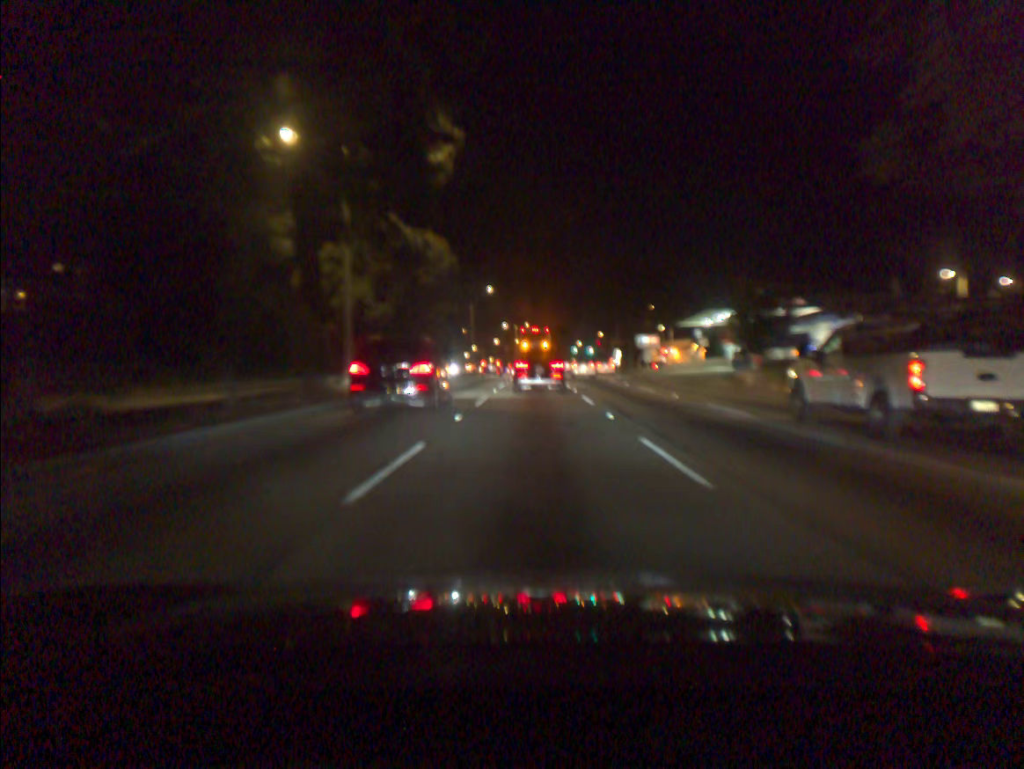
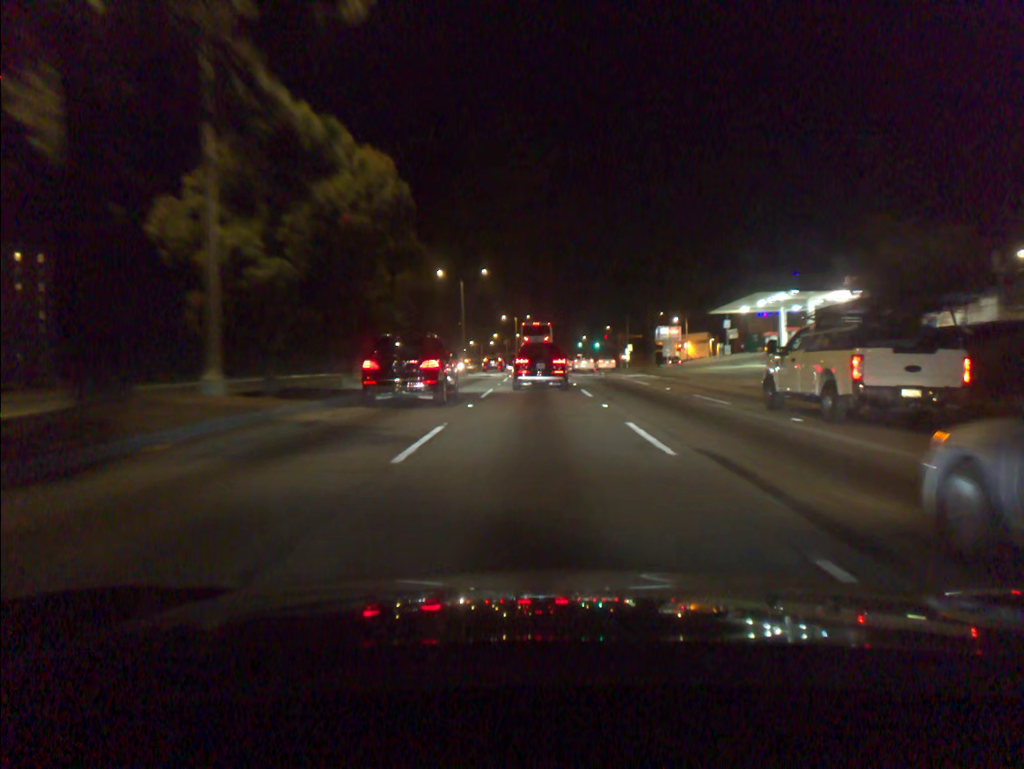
(0.0, +12.5) m; 0°
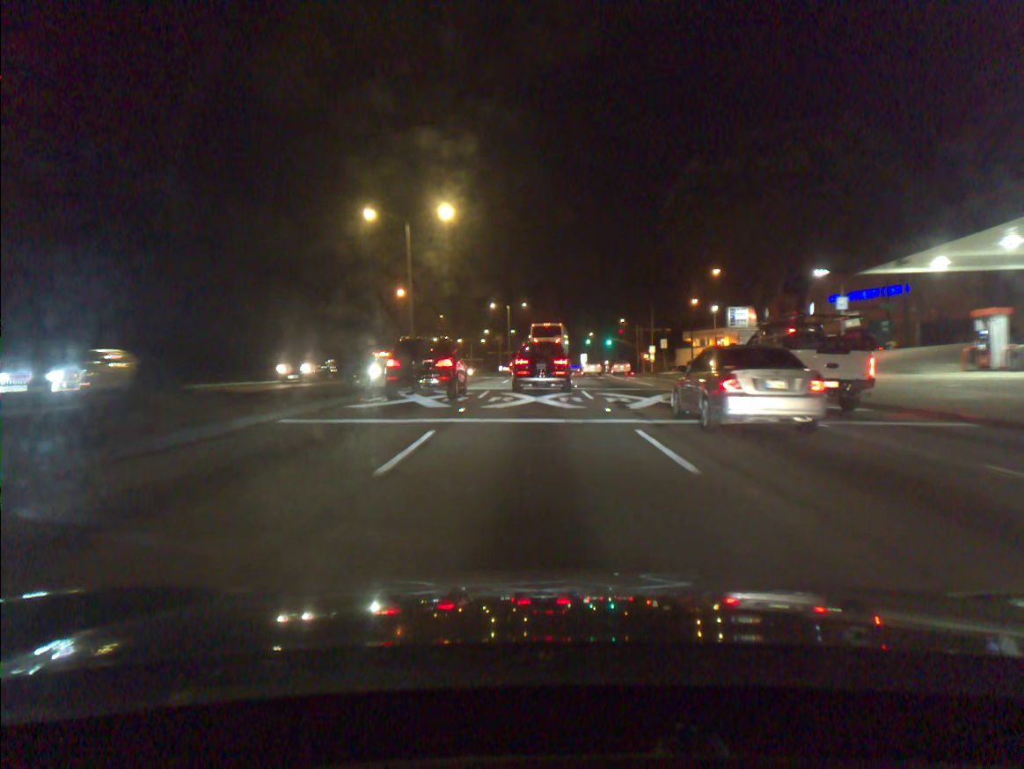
(+0.1, +30.8) m; 0°
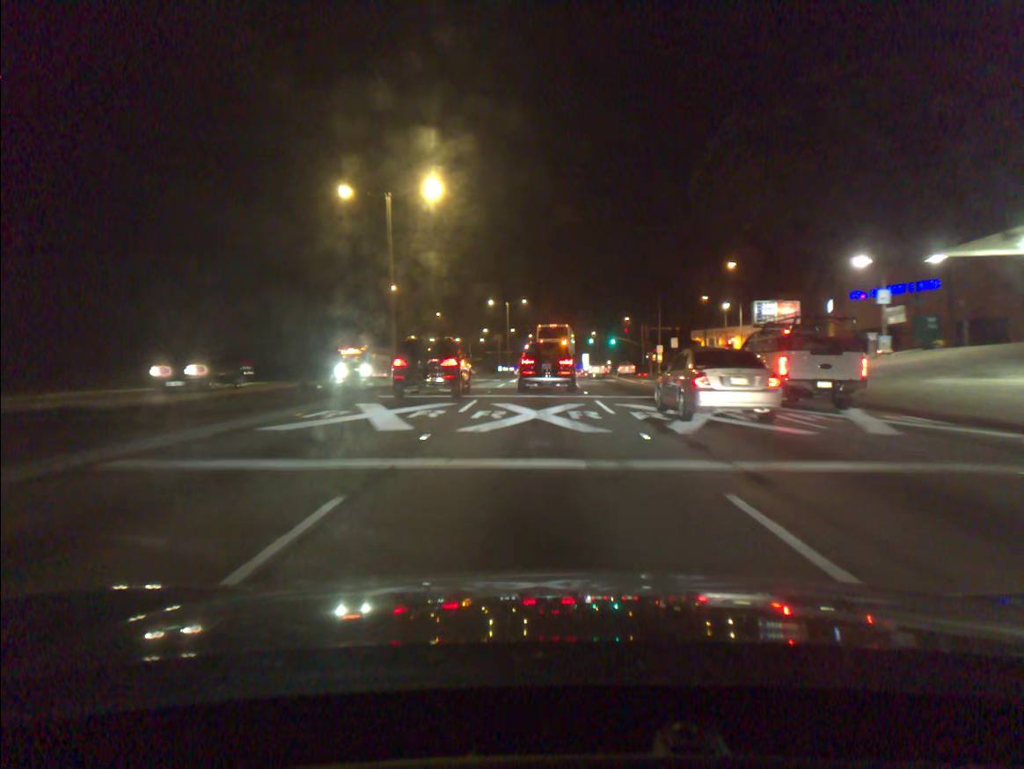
(0.0, +5.9) m; 0°
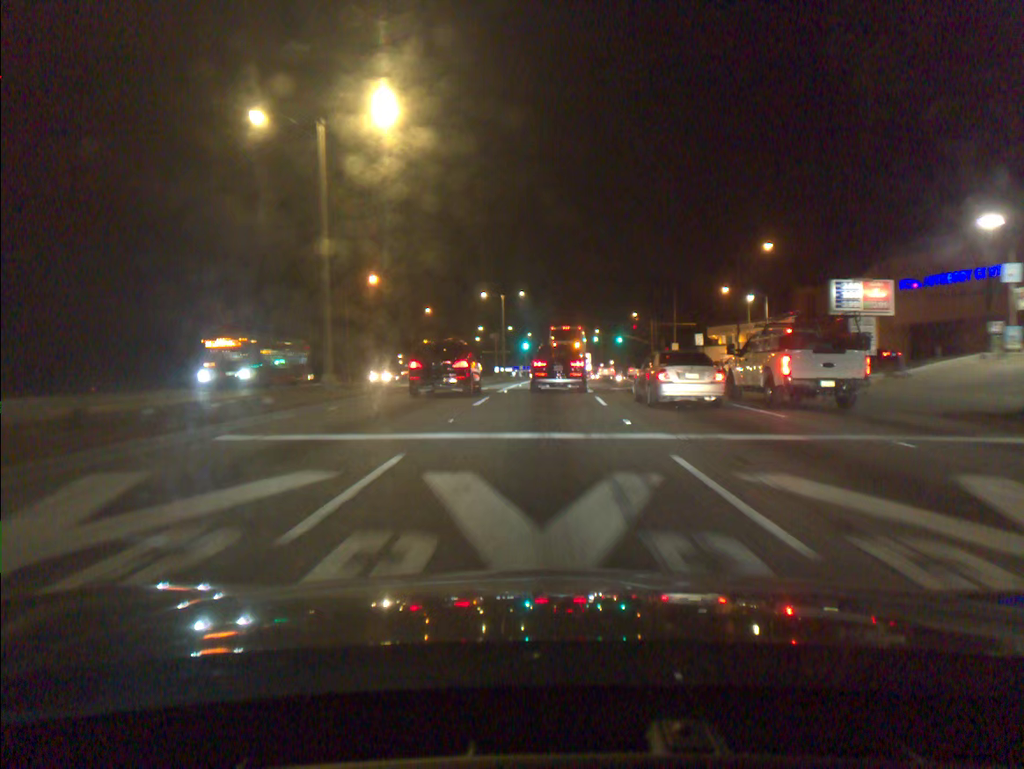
(0.0, +11.8) m; 0°
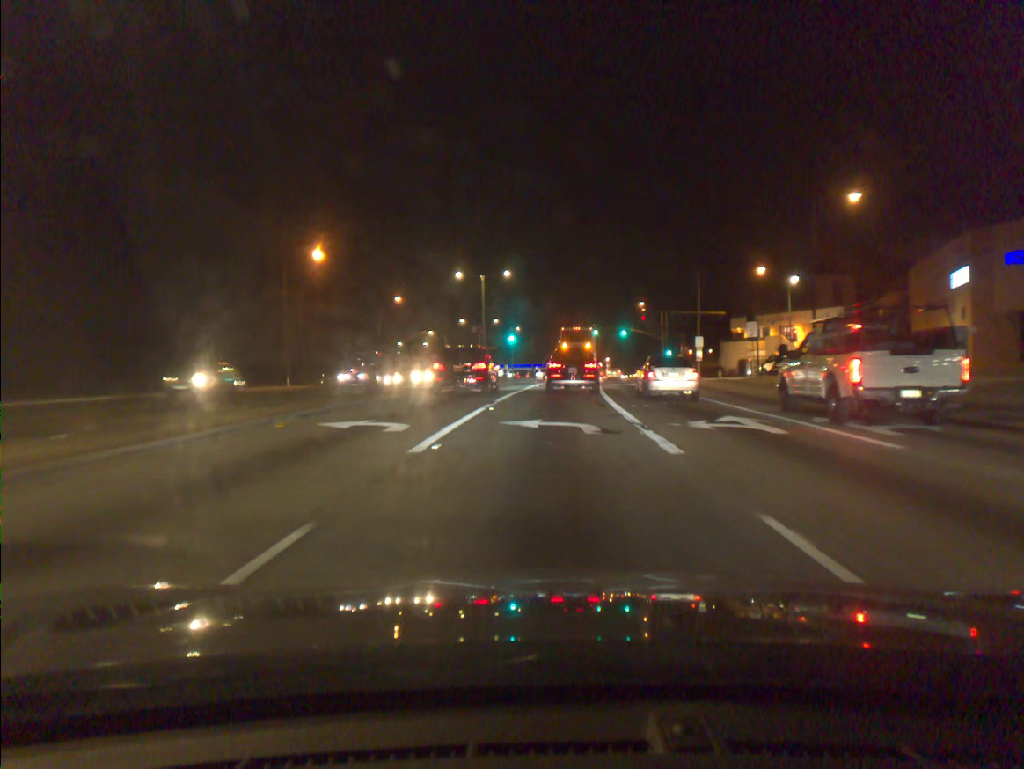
(+0.1, +18.3) m; +1°
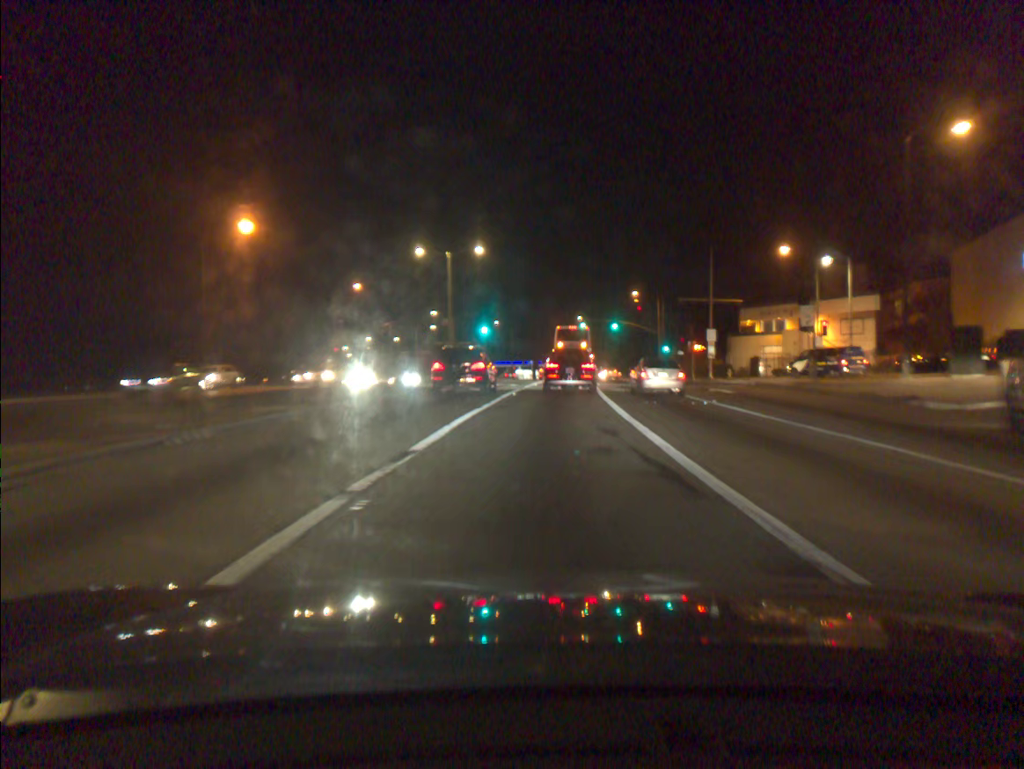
(+0.2, +12.7) m; +2°
